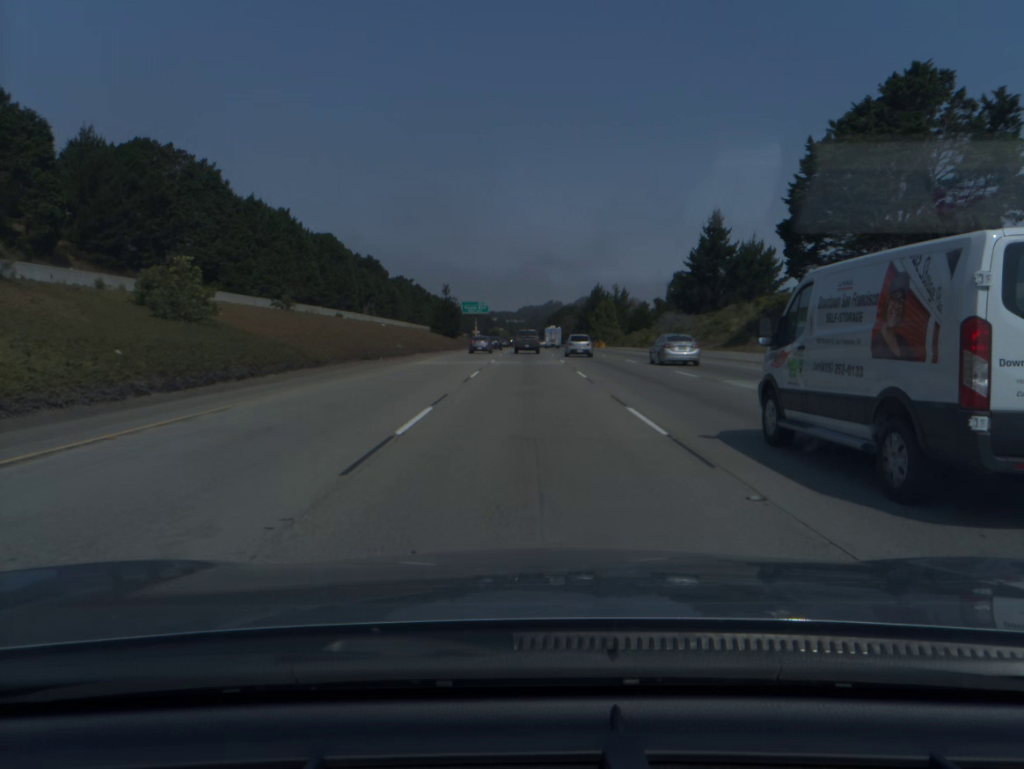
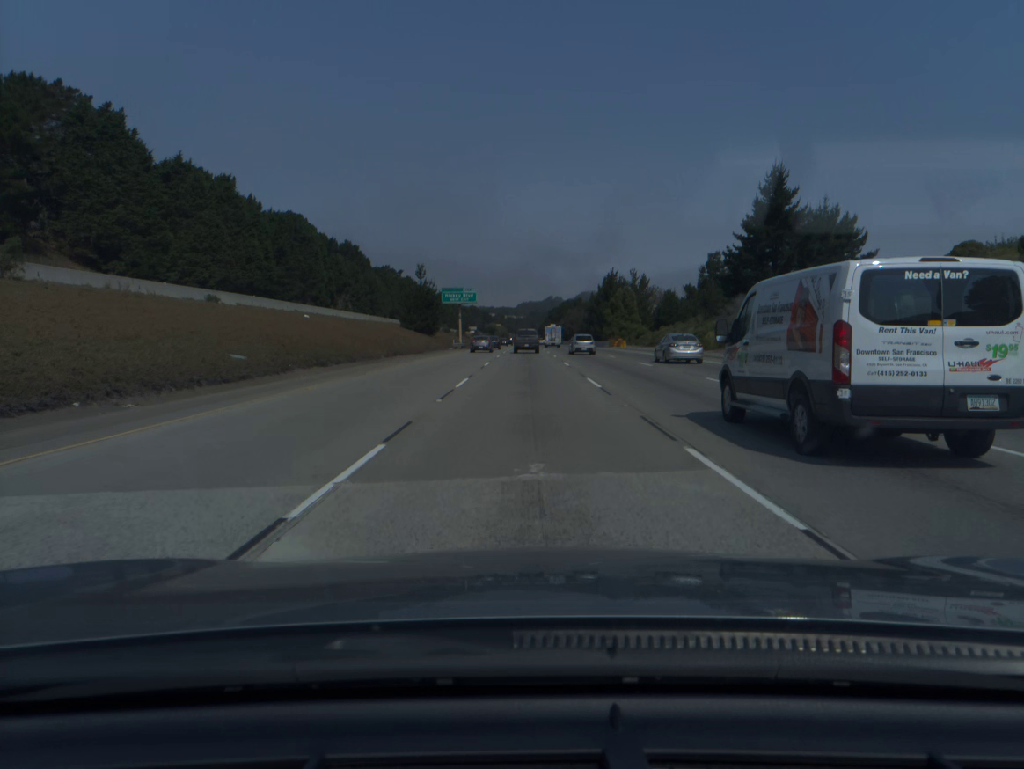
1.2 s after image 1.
(0.0, +34.5) m; 0°
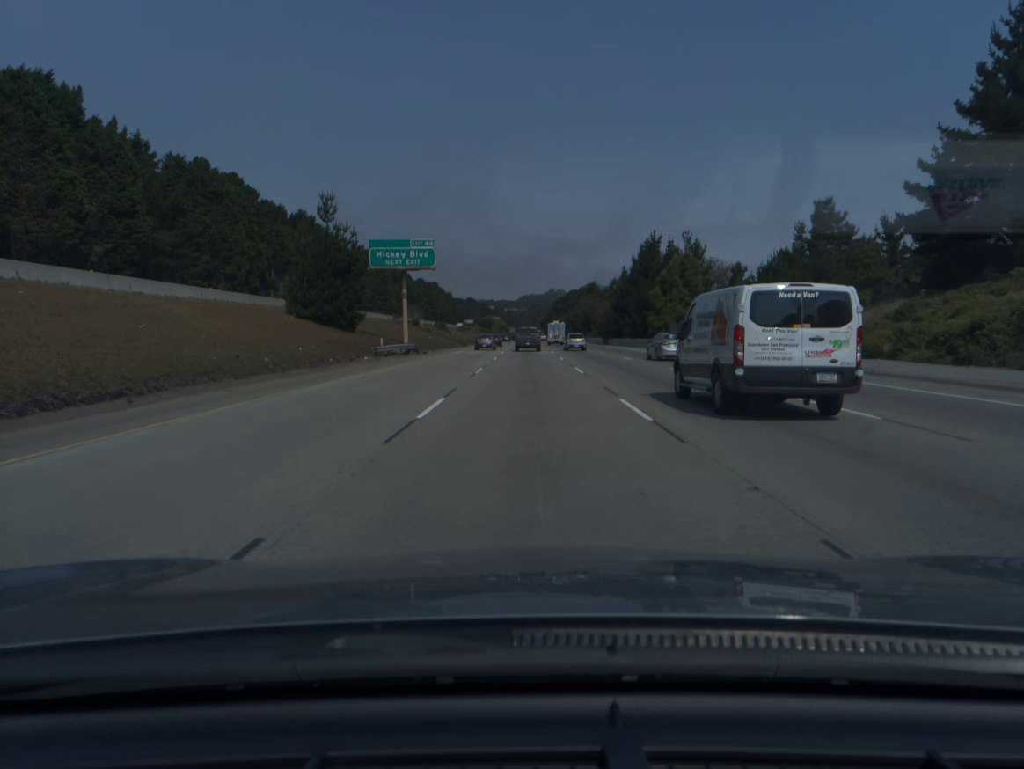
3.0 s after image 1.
(0.0, +51.6) m; 0°
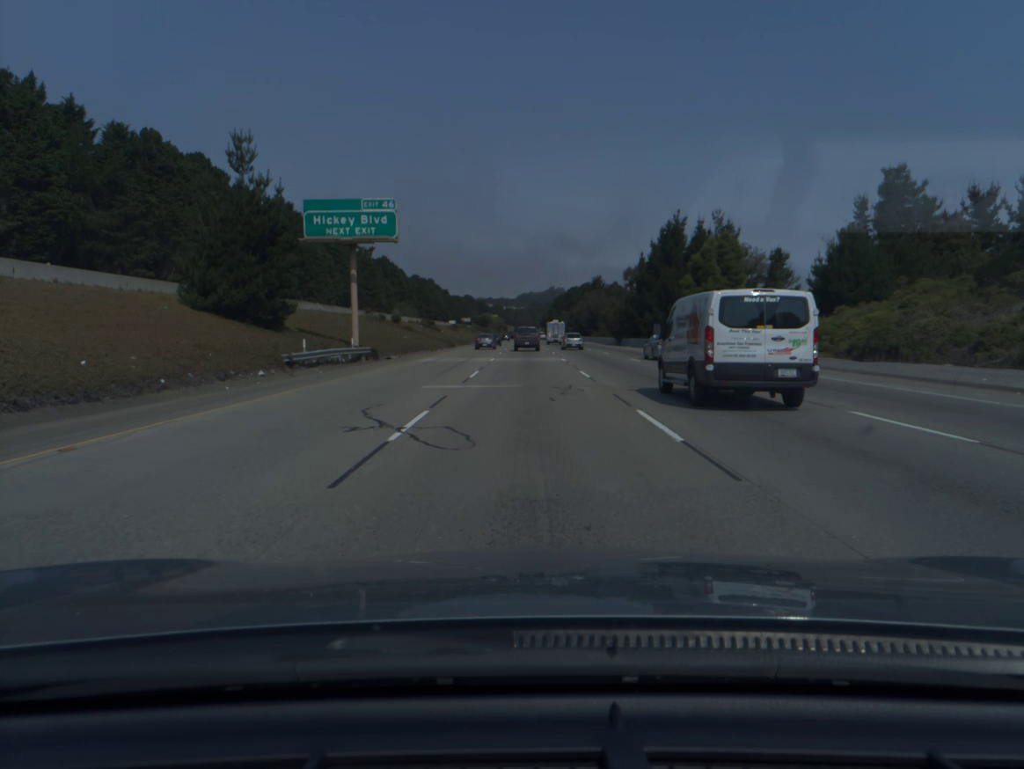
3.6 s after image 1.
(0.0, +17.2) m; 0°
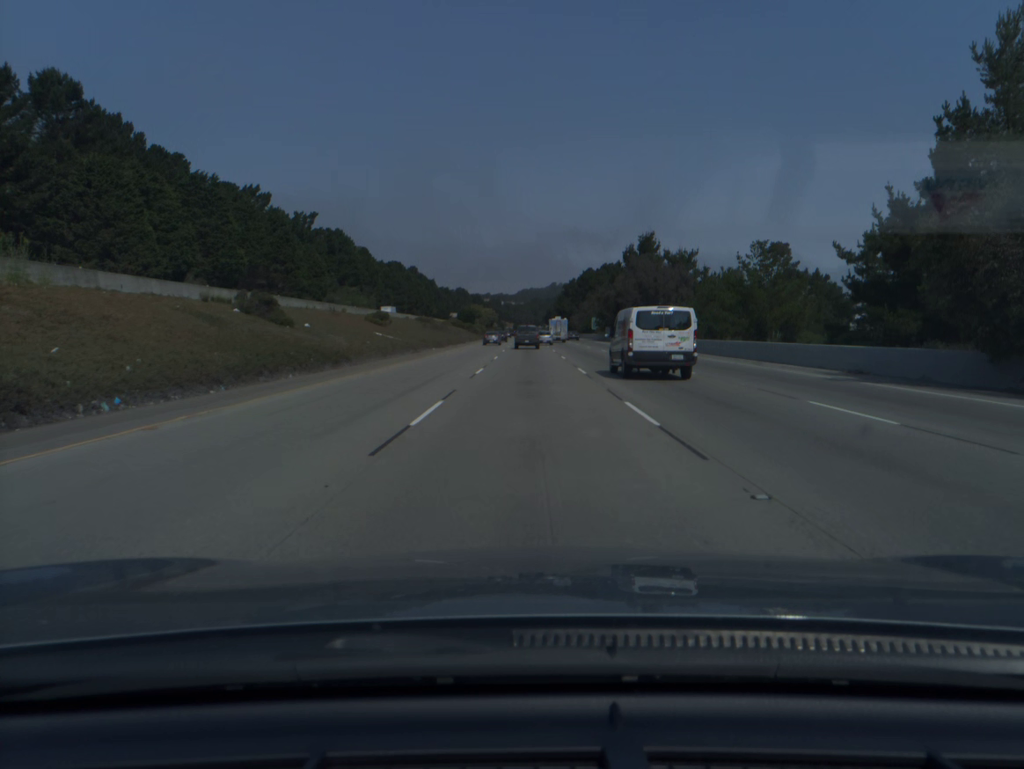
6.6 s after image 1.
(+0.1, +85.9) m; 0°
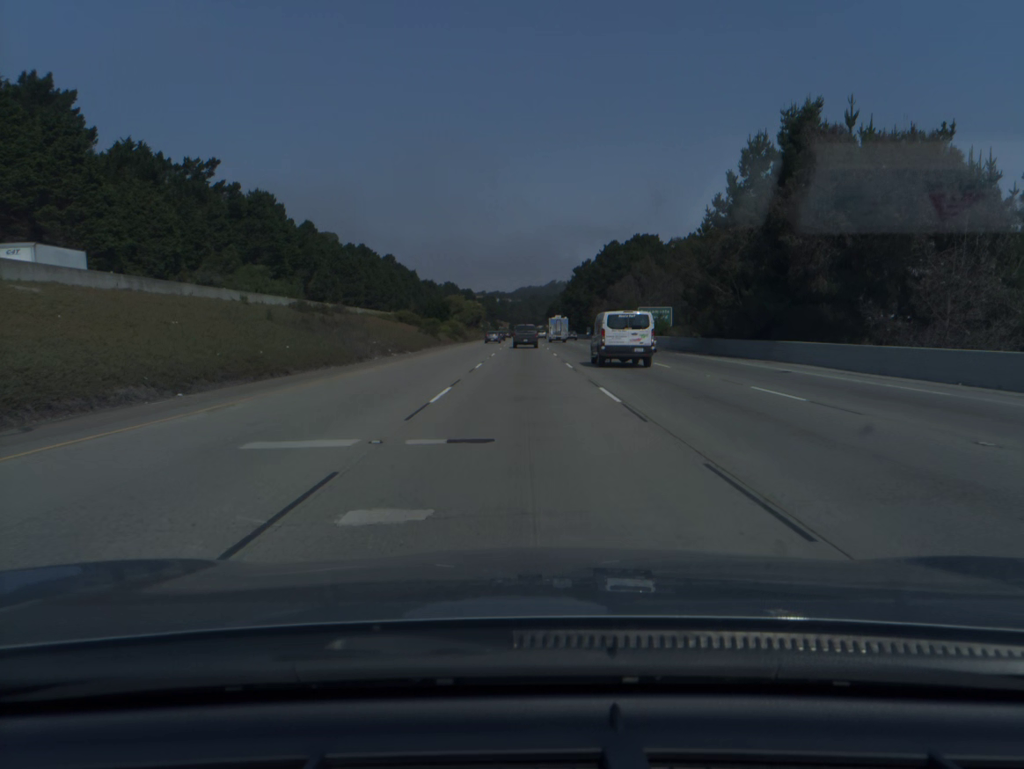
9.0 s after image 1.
(+0.2, +69.3) m; 0°
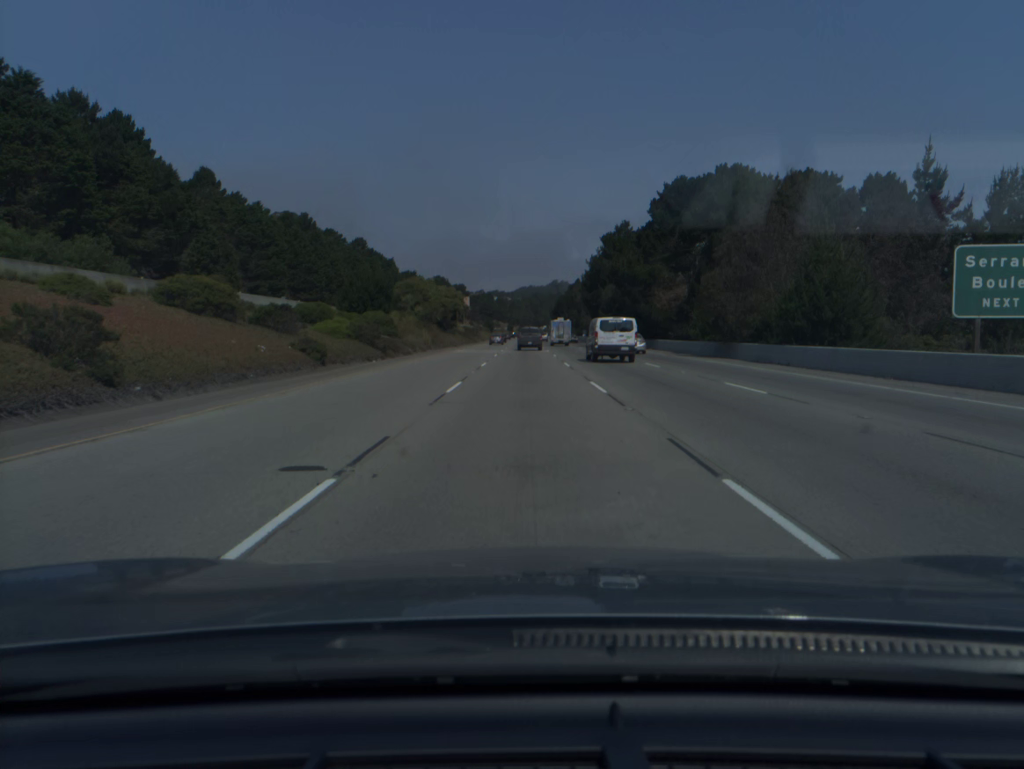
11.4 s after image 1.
(-0.2, +70.3) m; 0°
